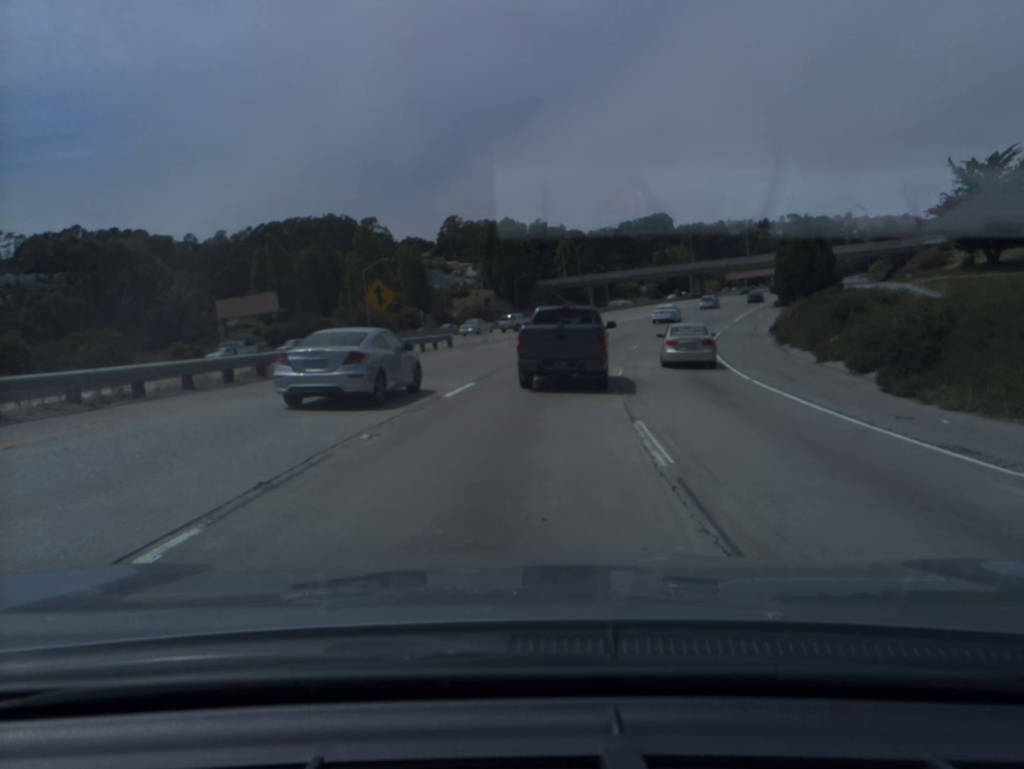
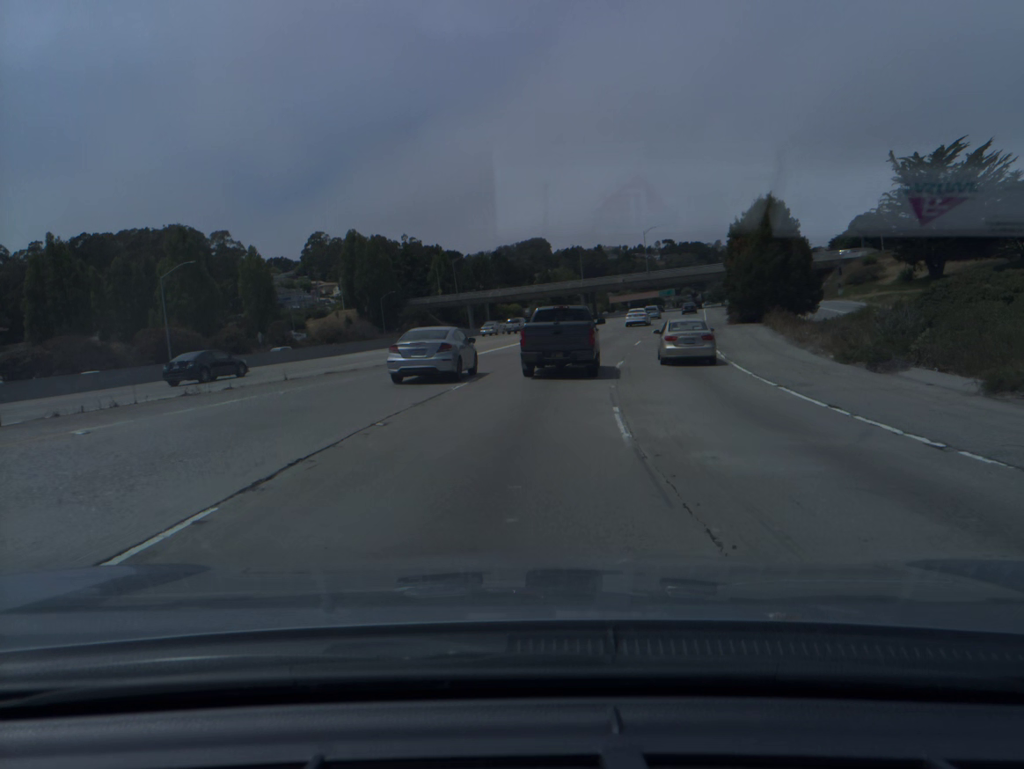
(+2.2, +27.2) m; +9°
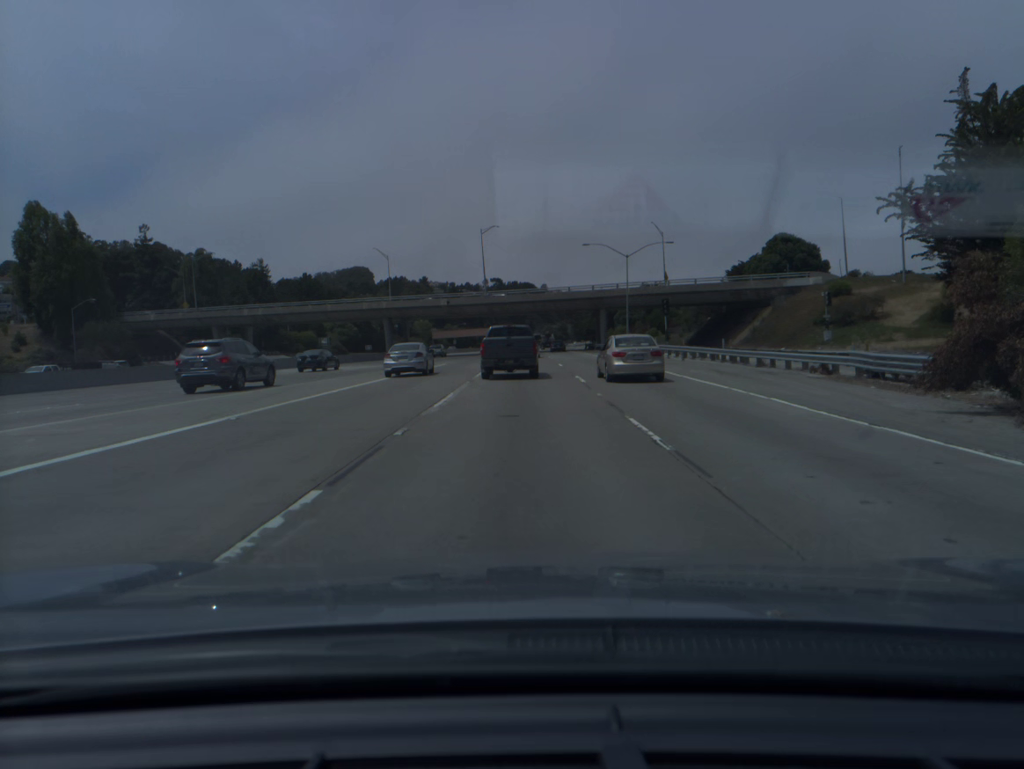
(+7.3, +56.1) m; +13°
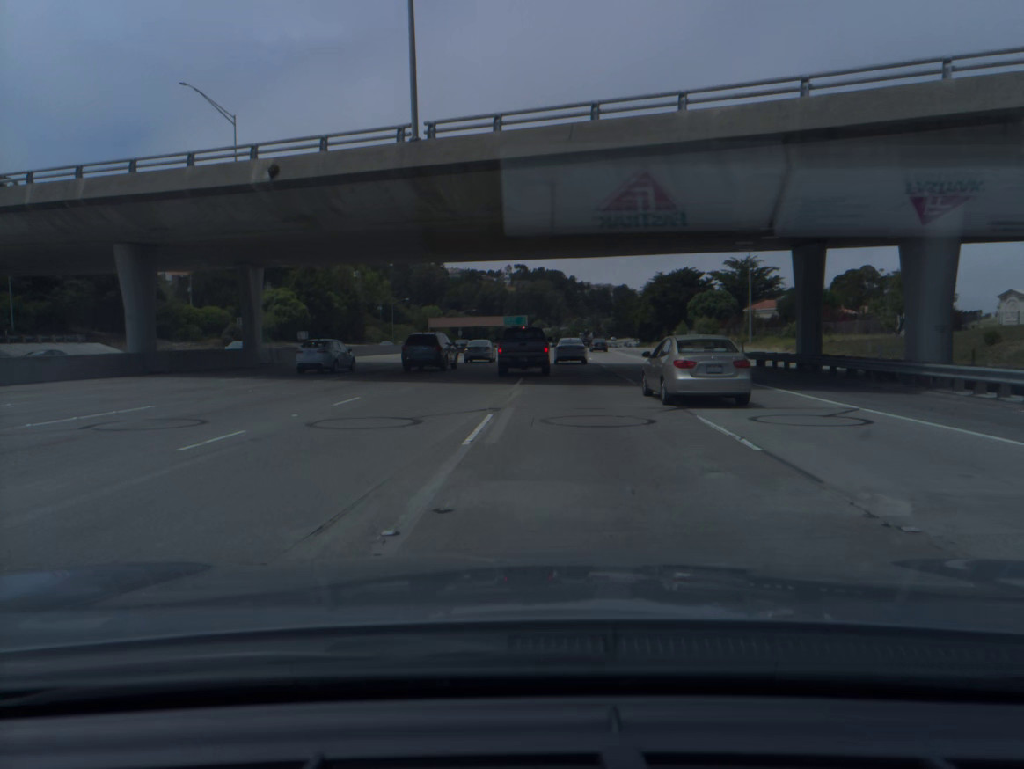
(-0.3, +77.1) m; -2°
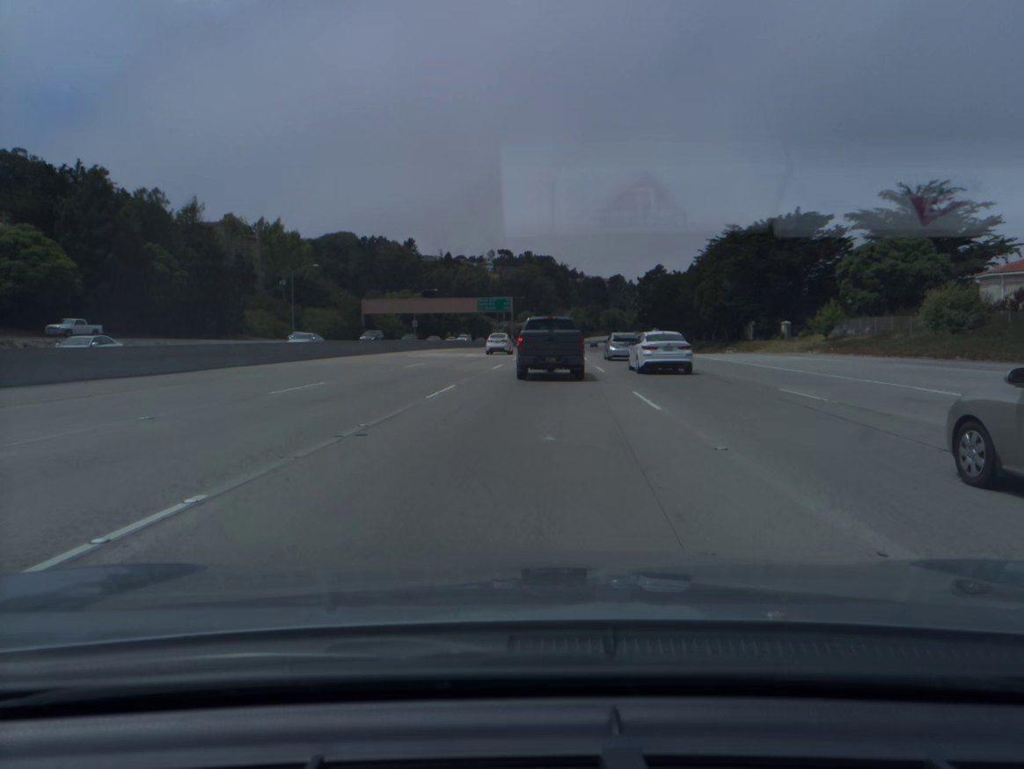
(+0.2, +82.0) m; +1°
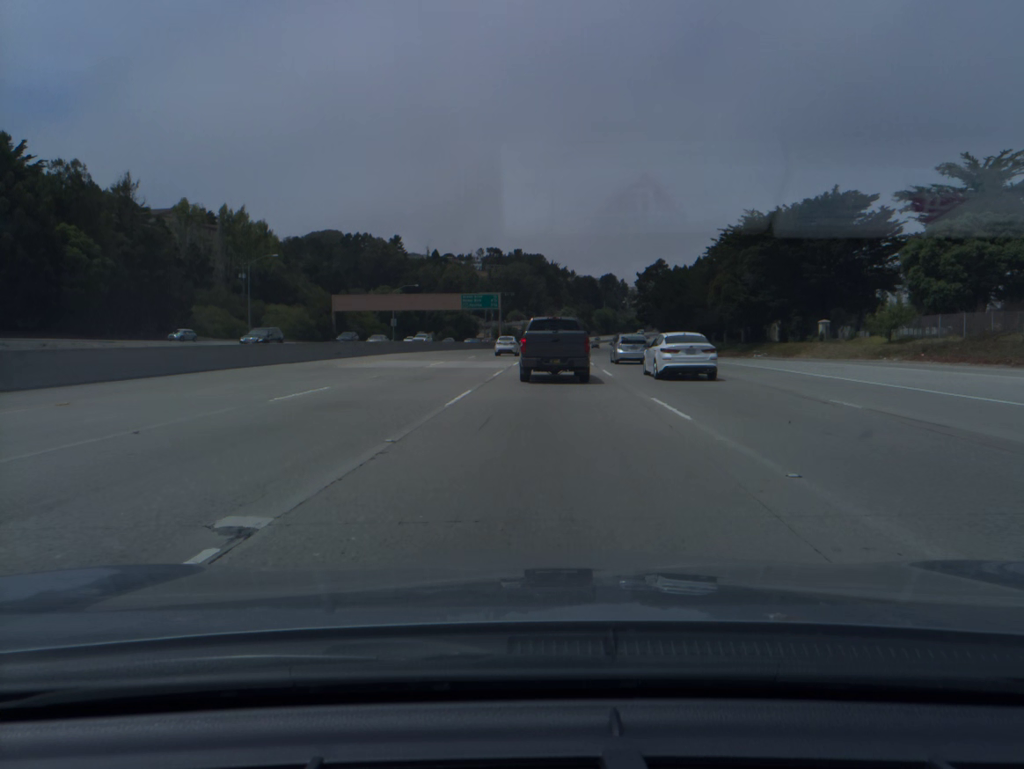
(+0.1, +16.0) m; +1°
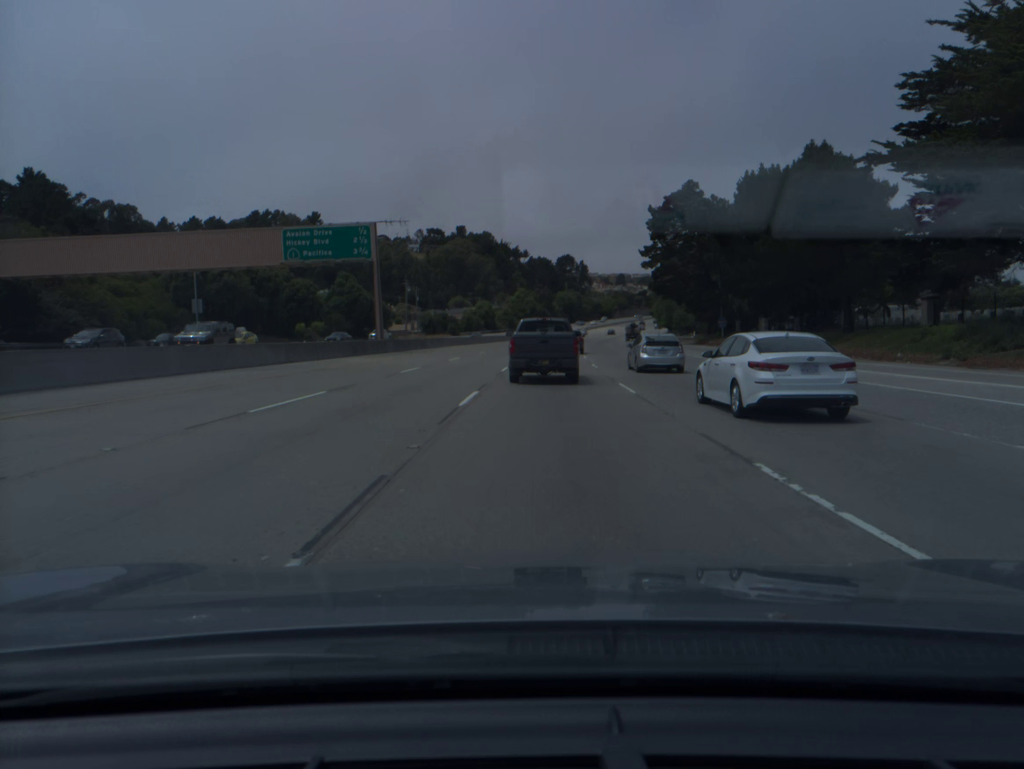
(+3.4, +79.1) m; +4°
